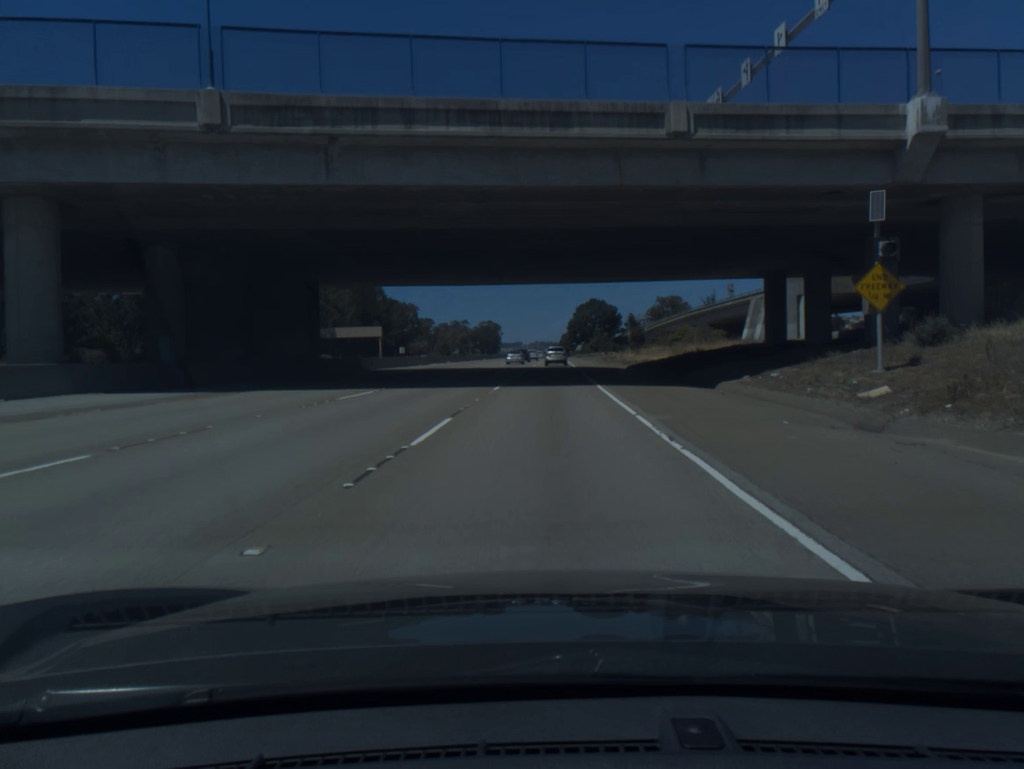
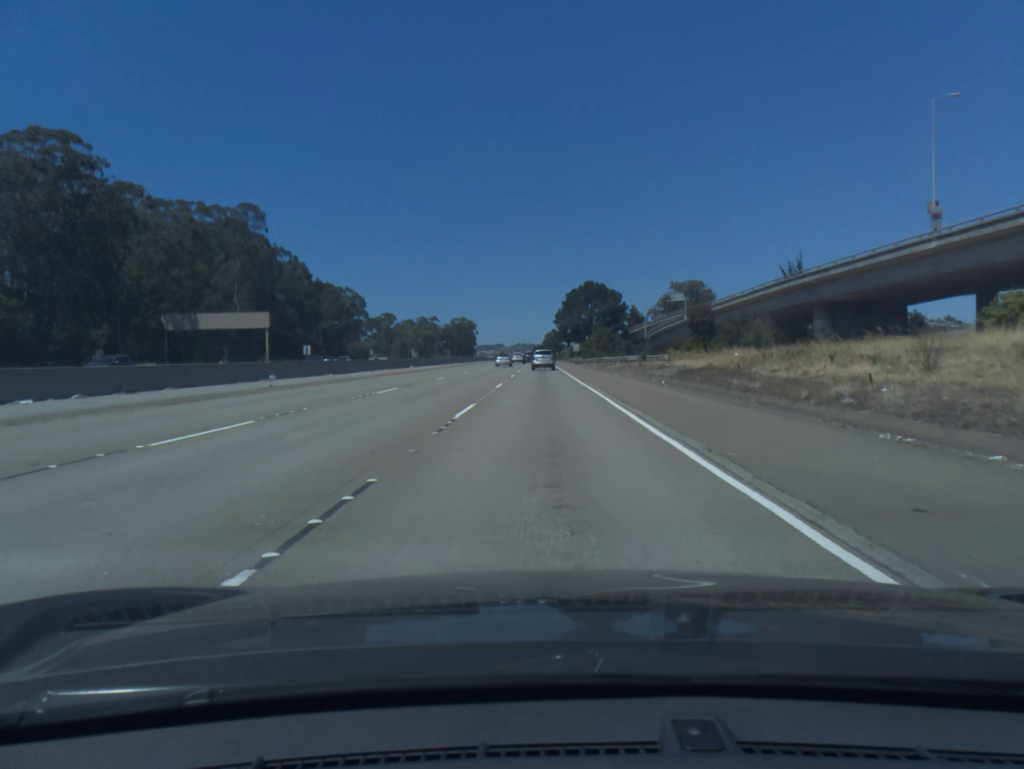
(+1.0, +67.9) m; +1°
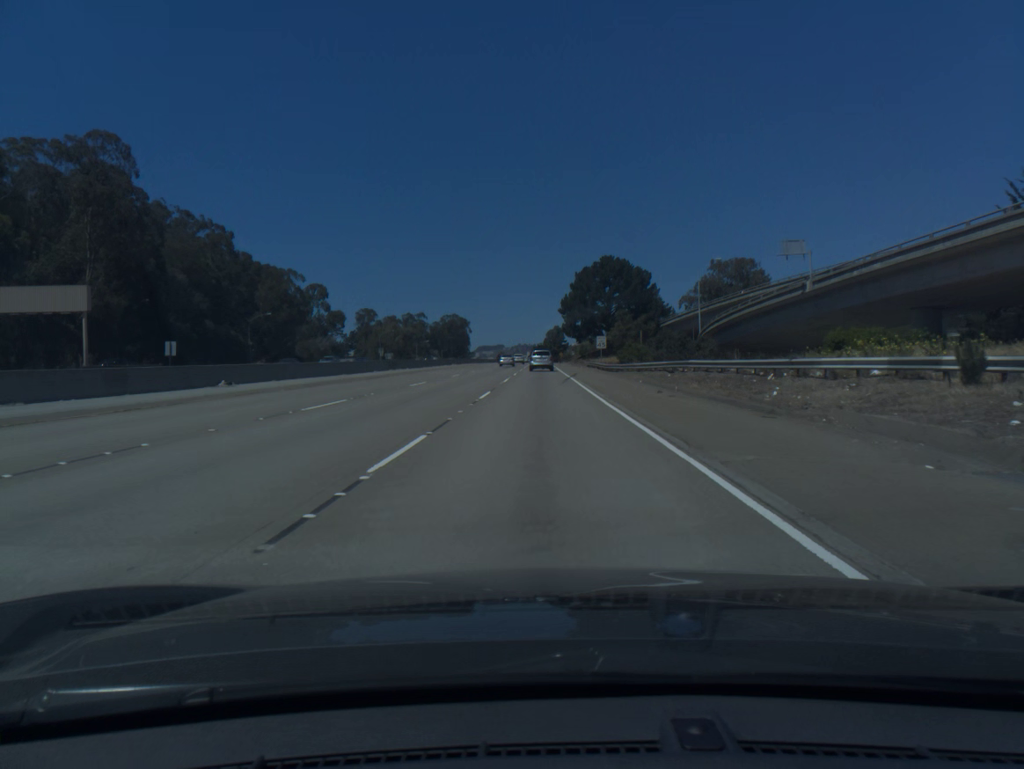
(-0.1, +50.5) m; 0°
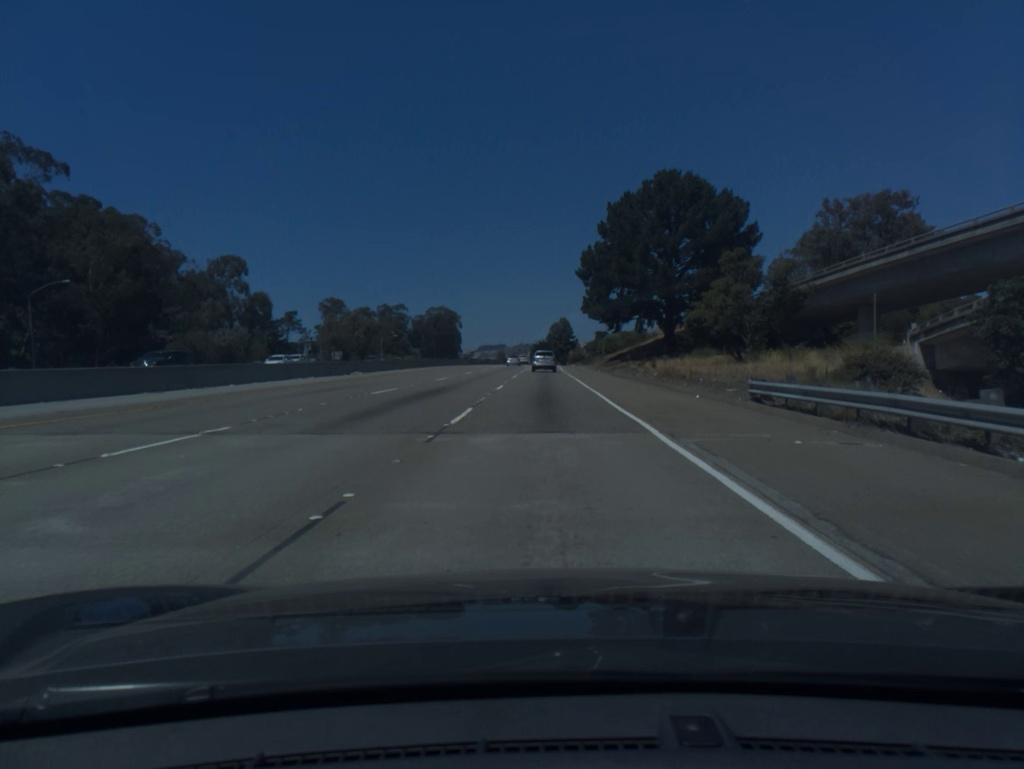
(-0.1, +66.8) m; 0°
